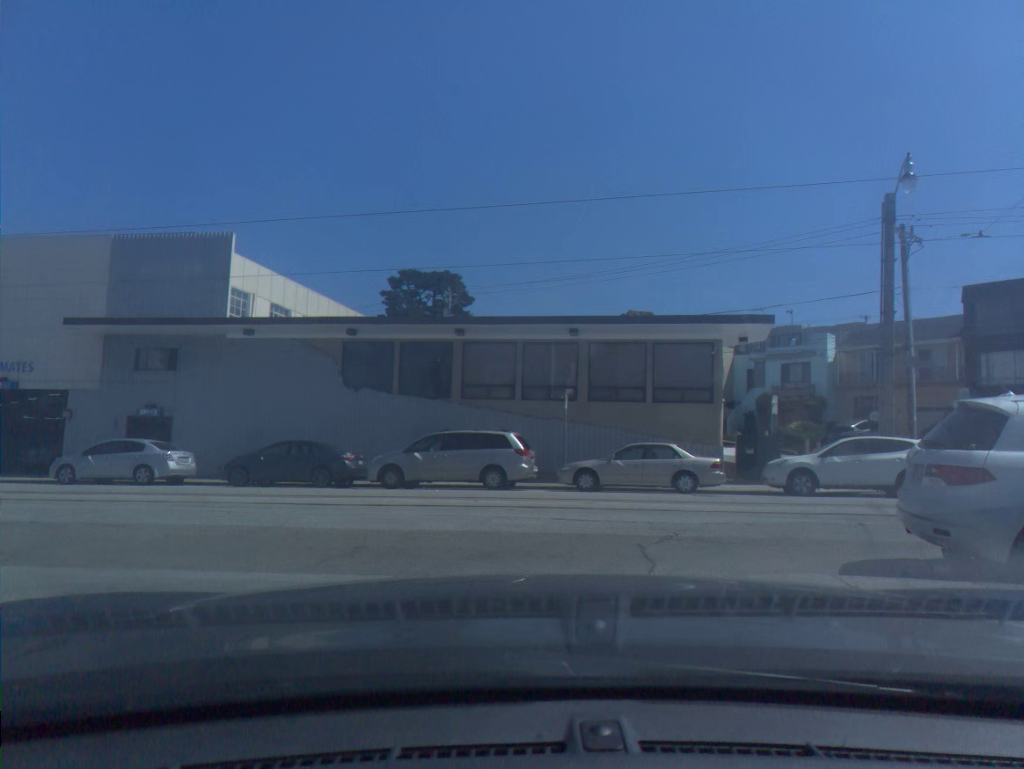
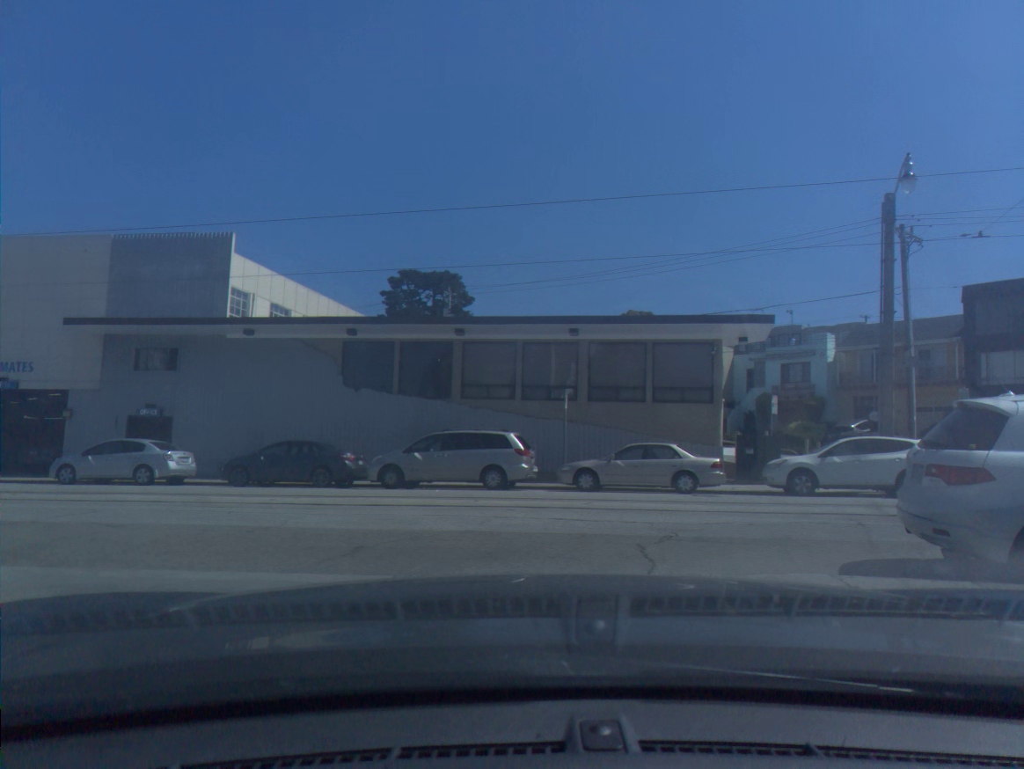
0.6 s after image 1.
(0.0, 0.0) m; 0°
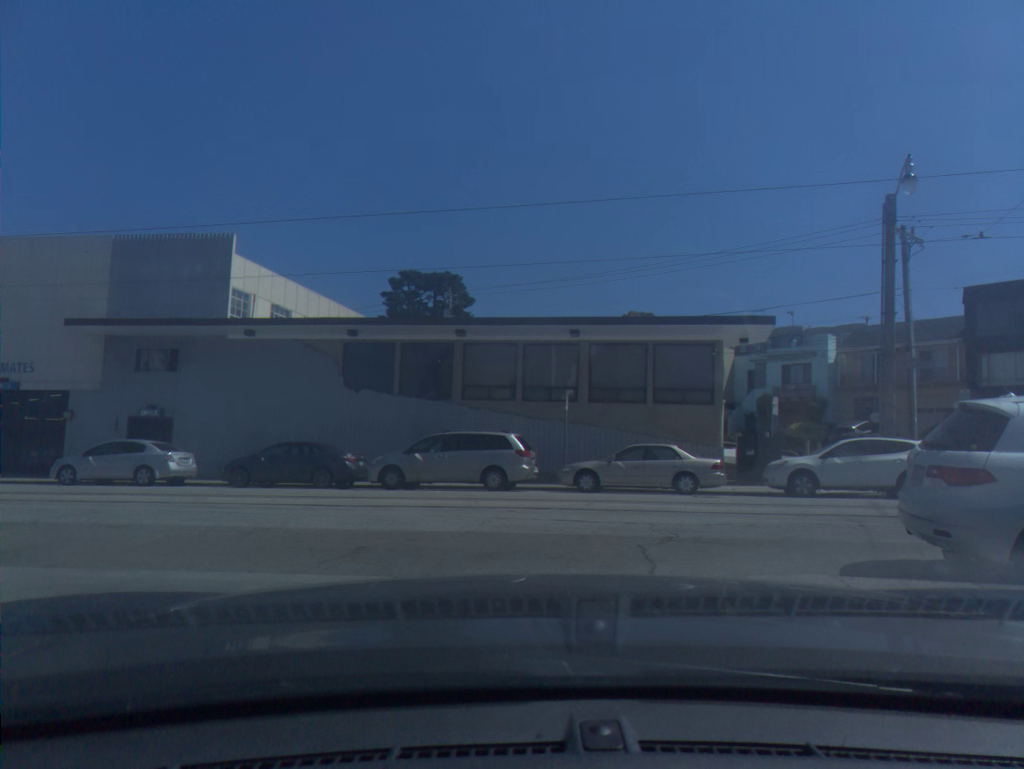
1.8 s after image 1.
(0.0, 0.0) m; 0°
